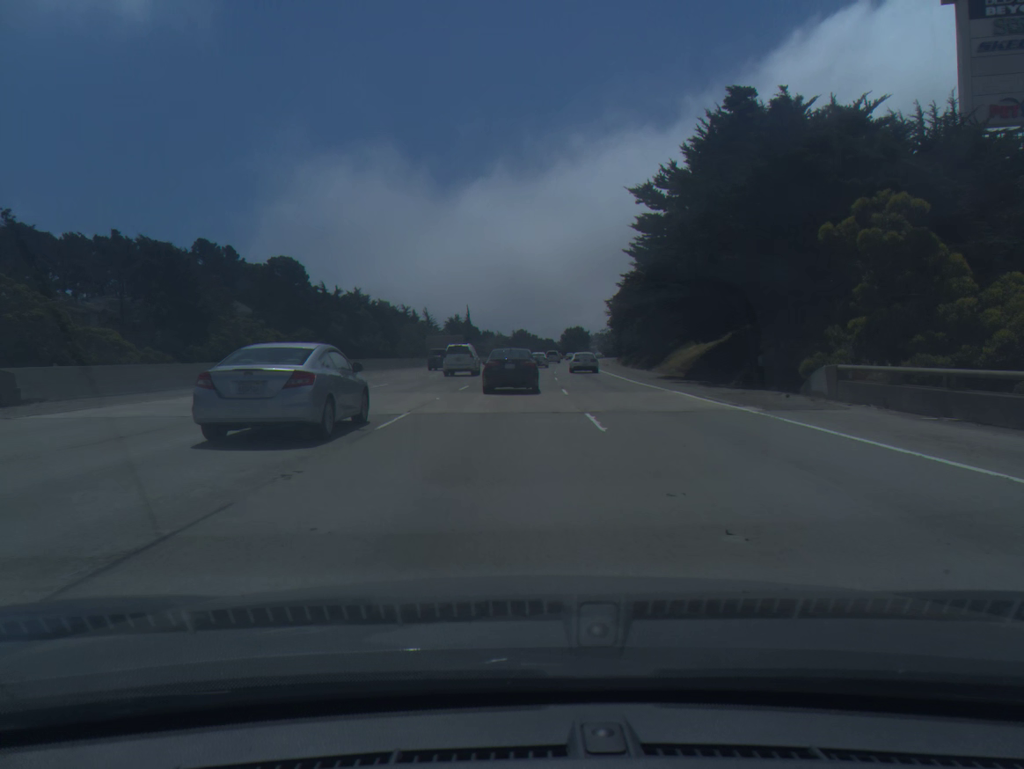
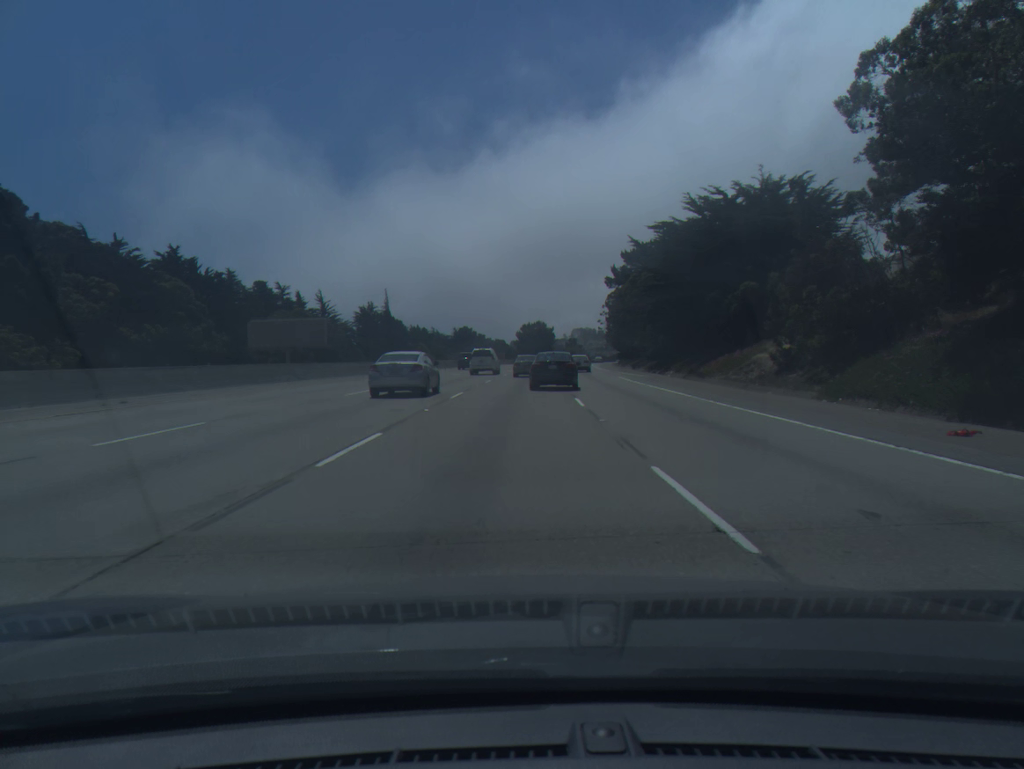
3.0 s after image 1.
(+2.2, +78.3) m; +4°
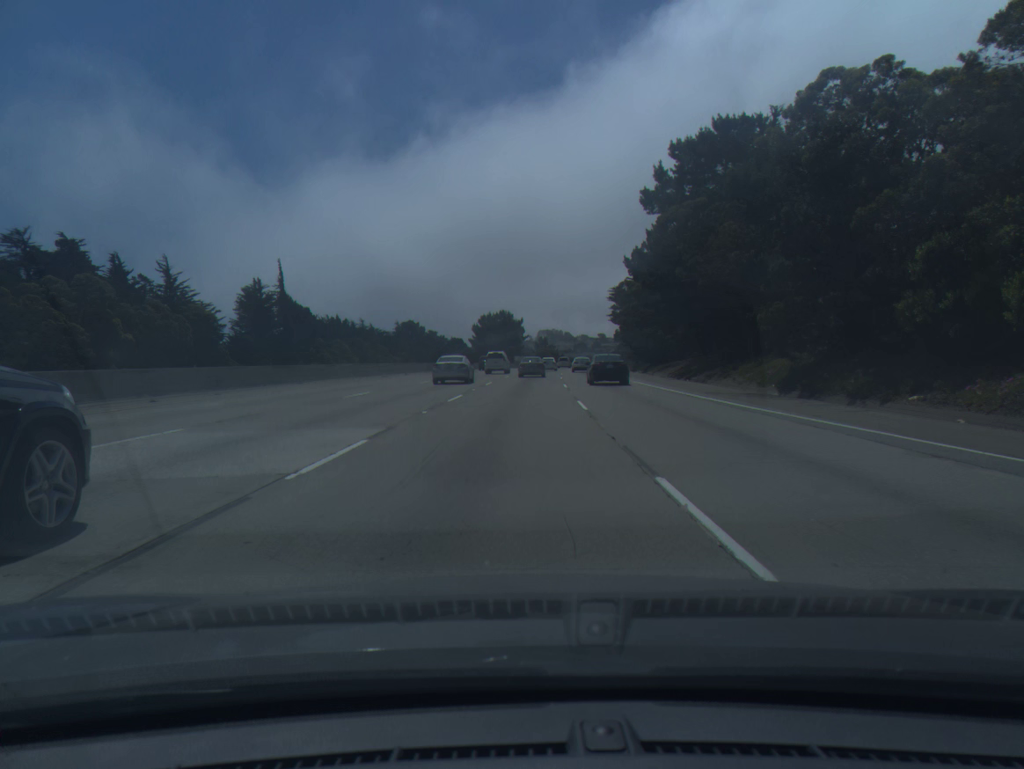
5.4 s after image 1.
(+1.6, +59.1) m; +3°
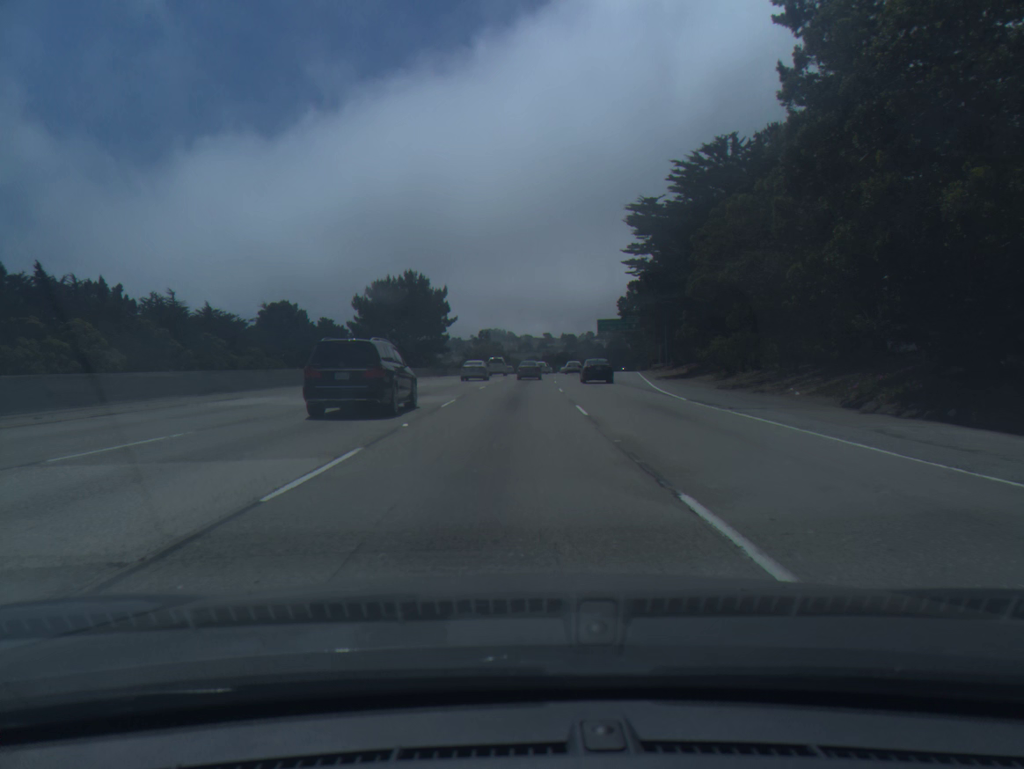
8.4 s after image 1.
(+2.4, +73.7) m; +4°
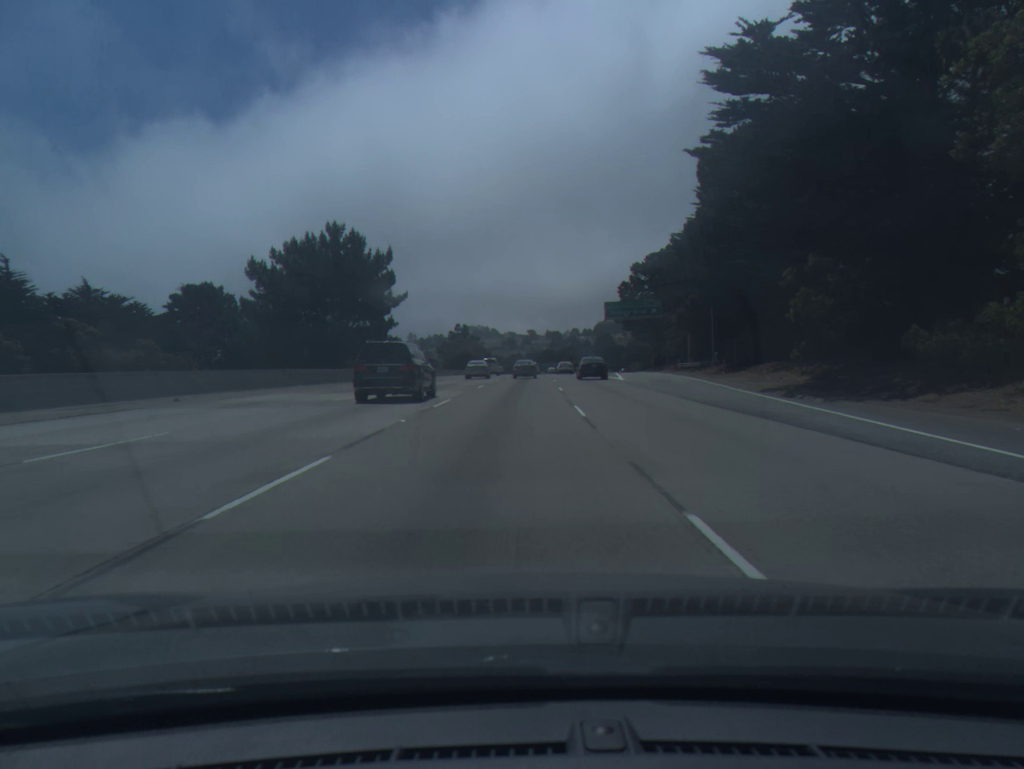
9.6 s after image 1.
(+0.4, +30.3) m; +1°
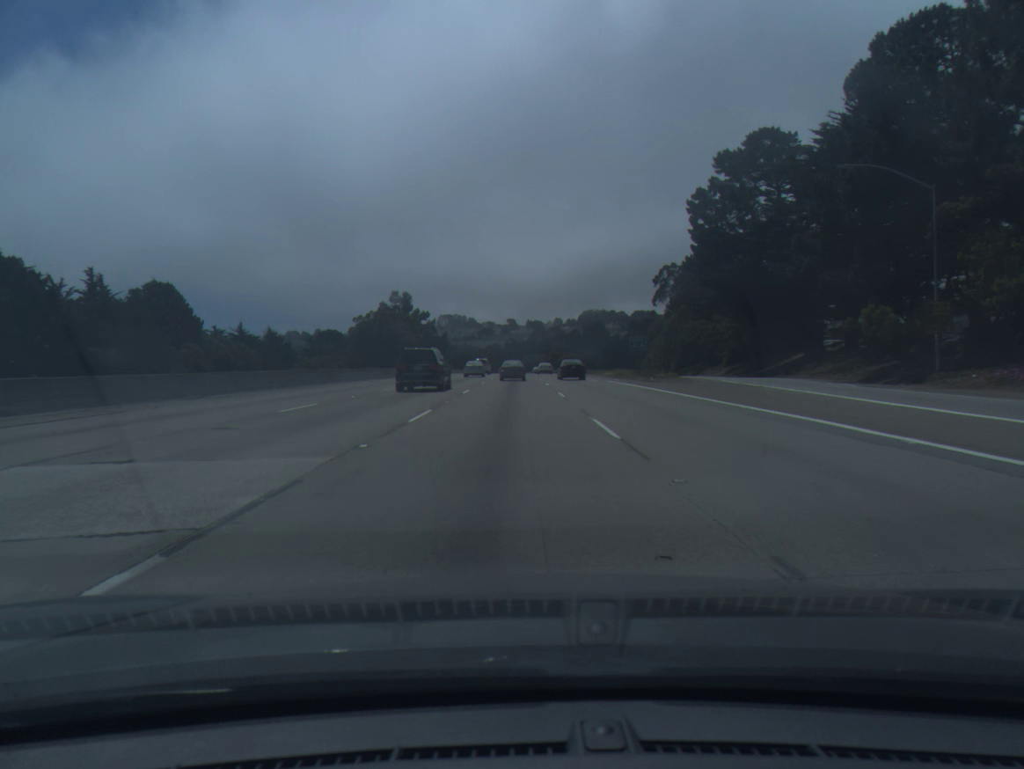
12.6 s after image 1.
(+1.5, +78.4) m; +2°
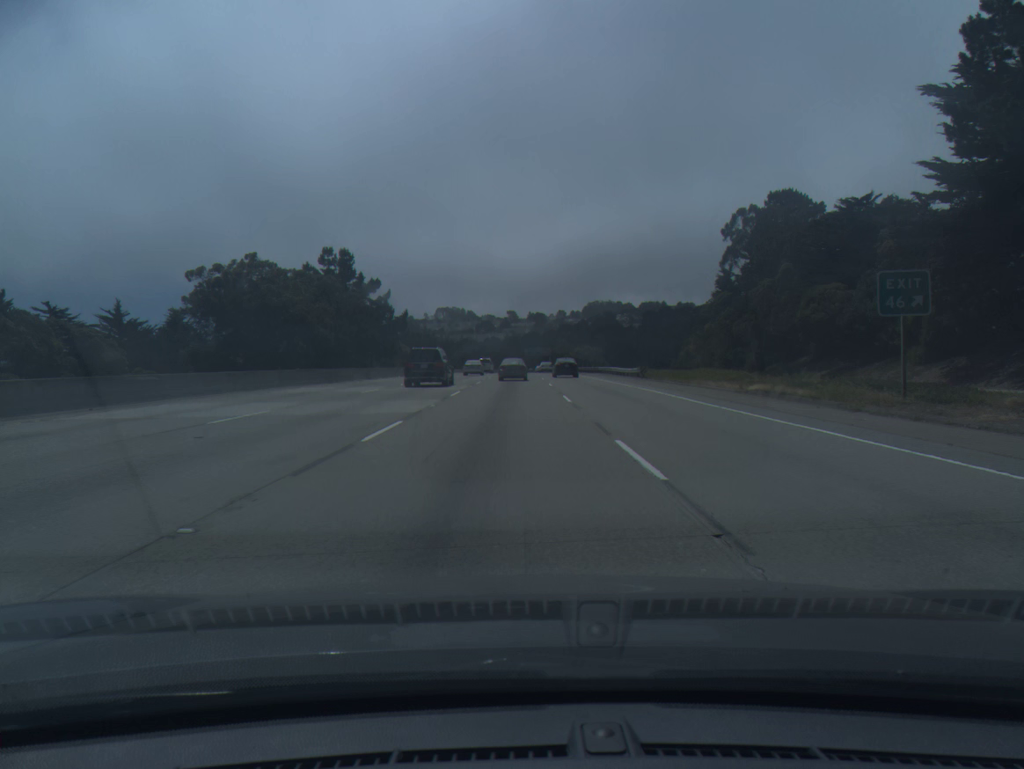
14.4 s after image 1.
(+0.1, +48.1) m; 0°
